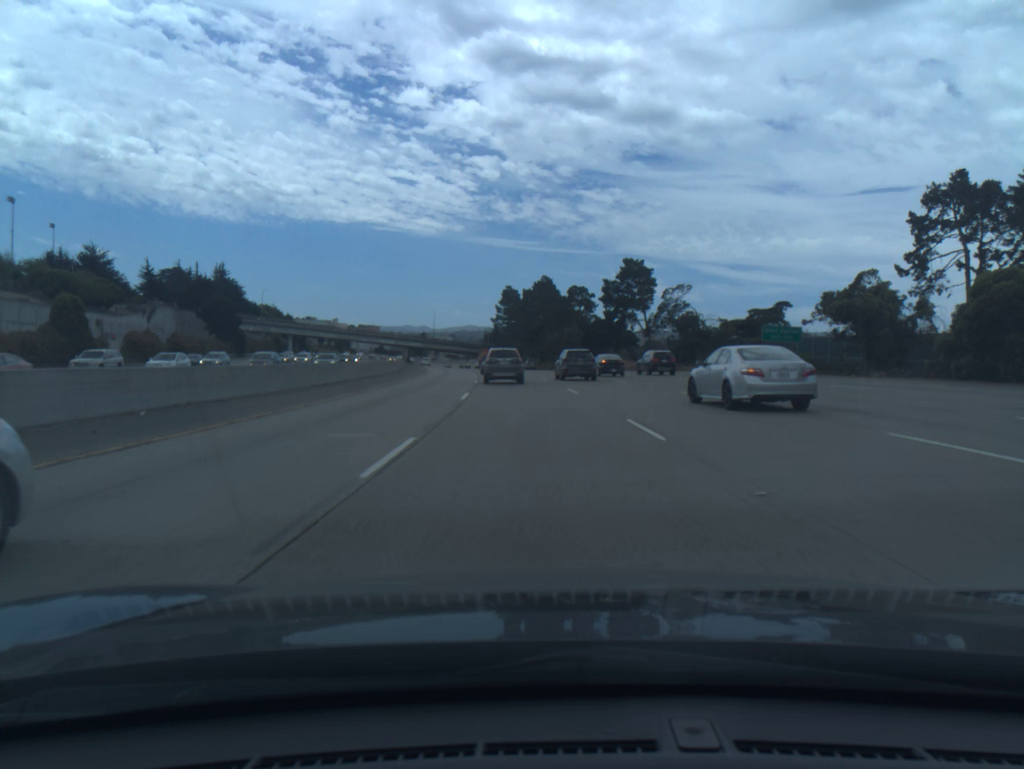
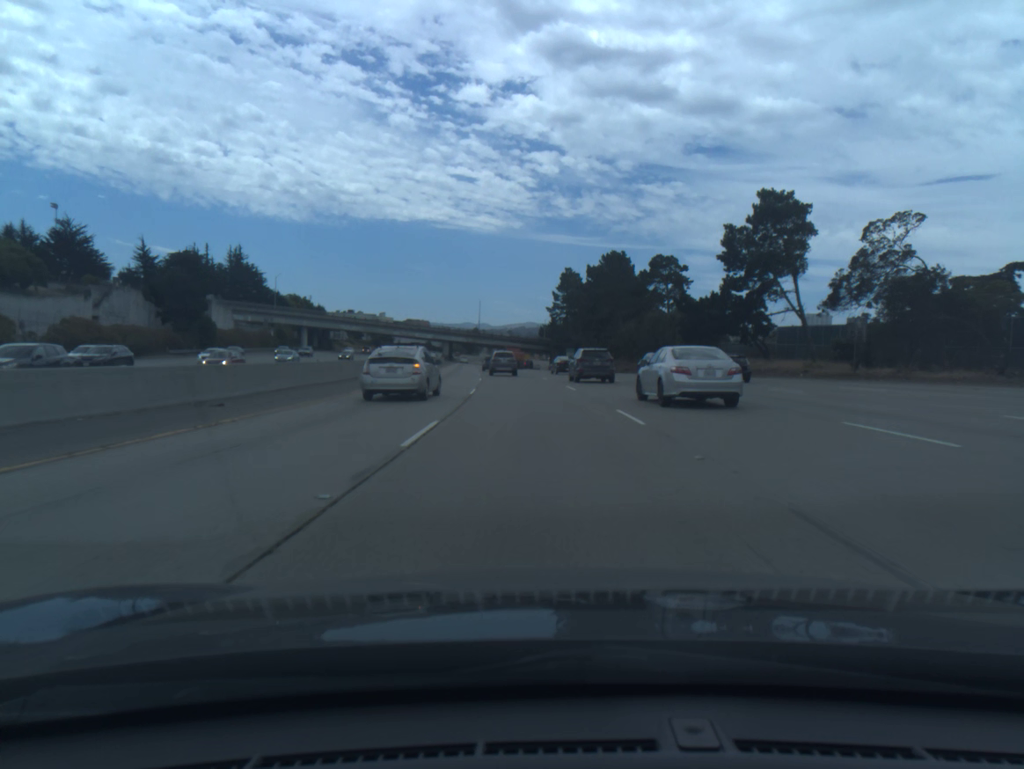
(-1.5, +41.5) m; -4°
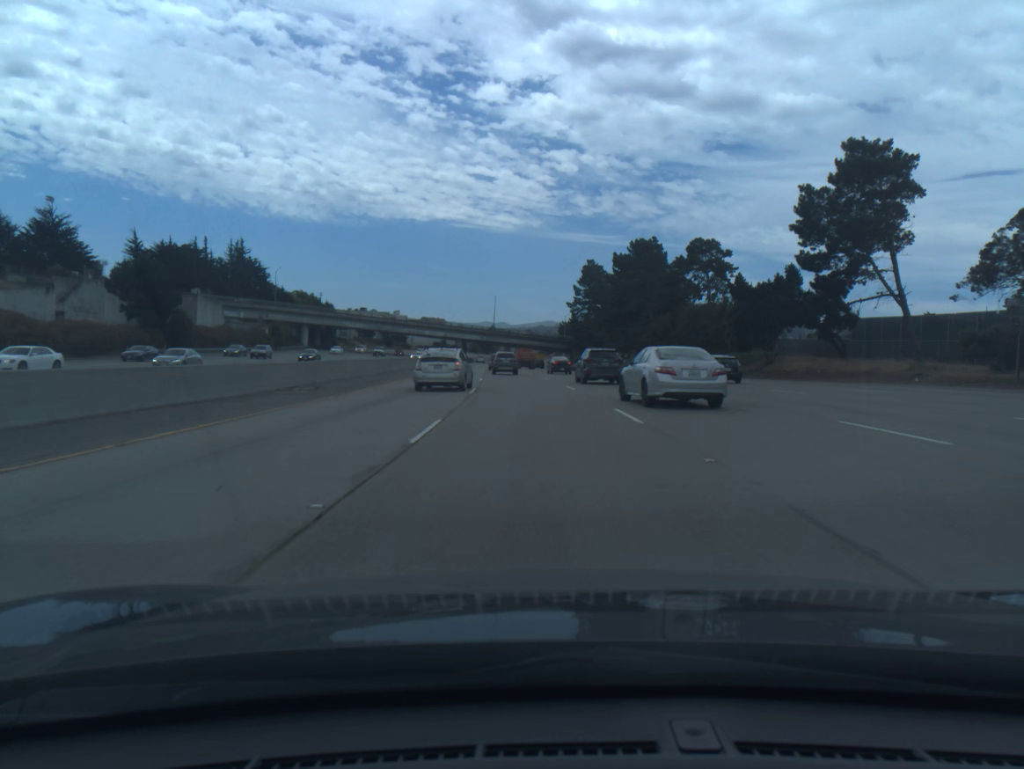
(-0.2, +14.2) m; -1°
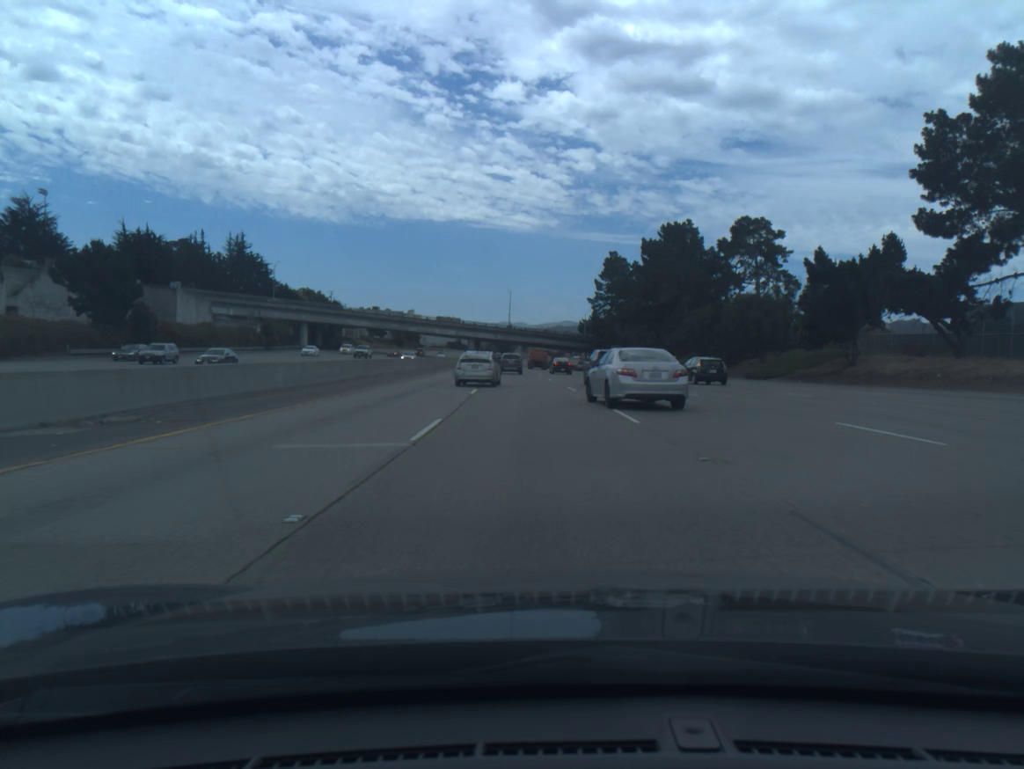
(-0.2, +14.4) m; -1°
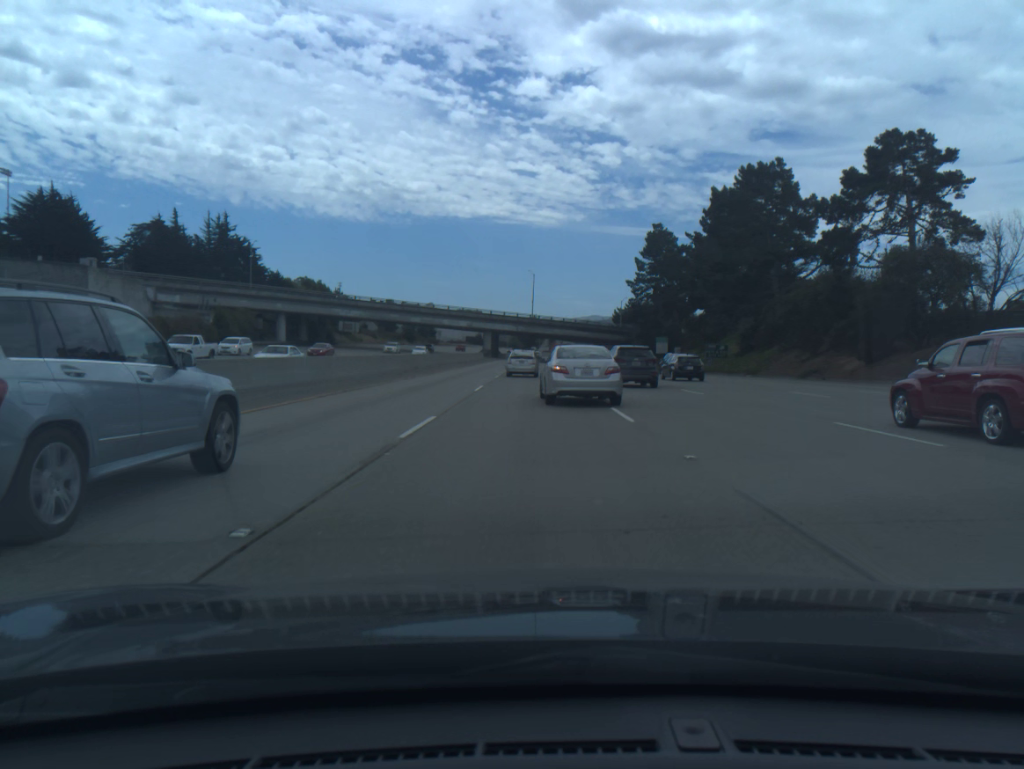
(-0.5, +29.2) m; -2°
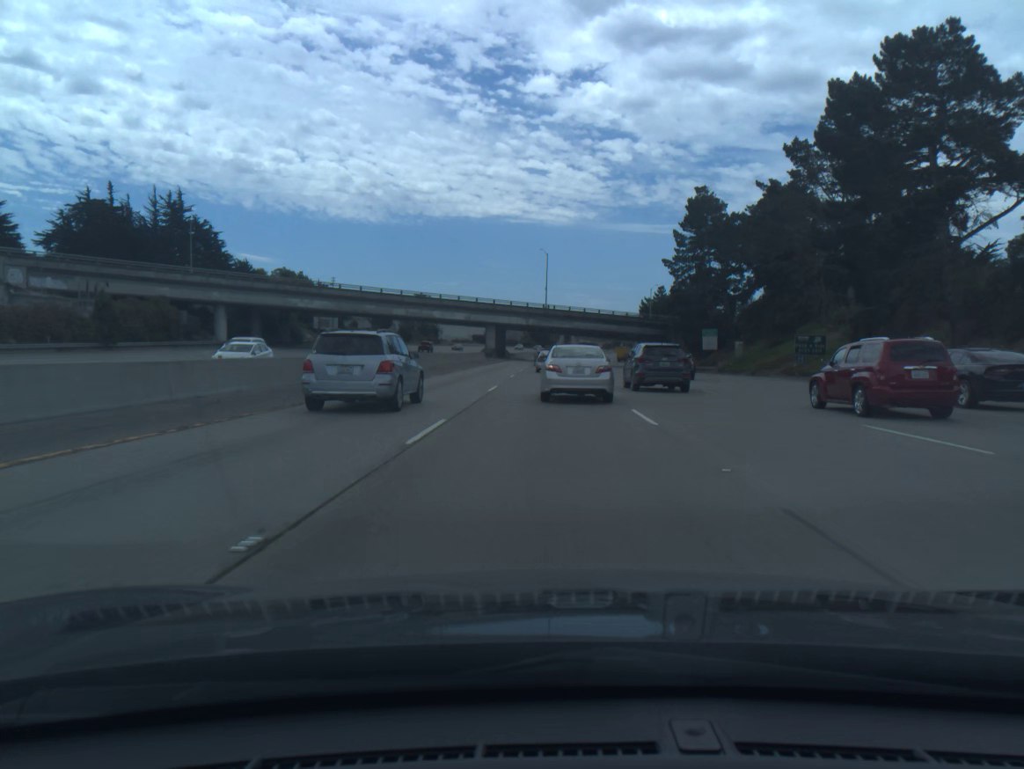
(-0.3, +29.8) m; -1°
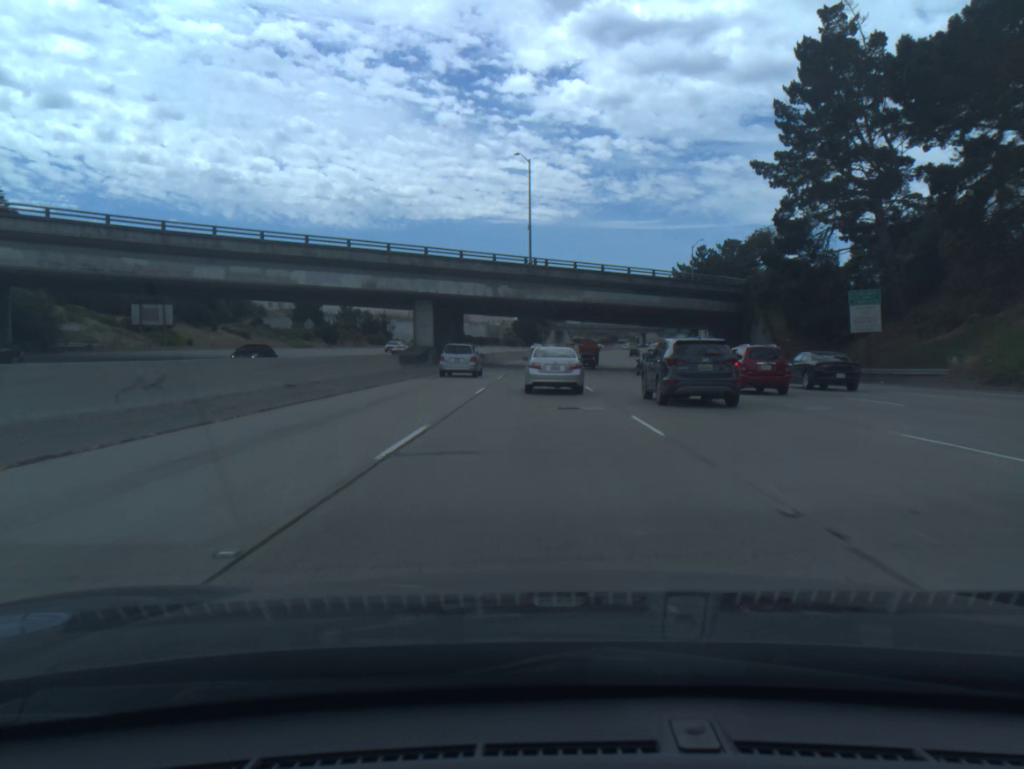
(+0.4, +60.1) m; +1°
